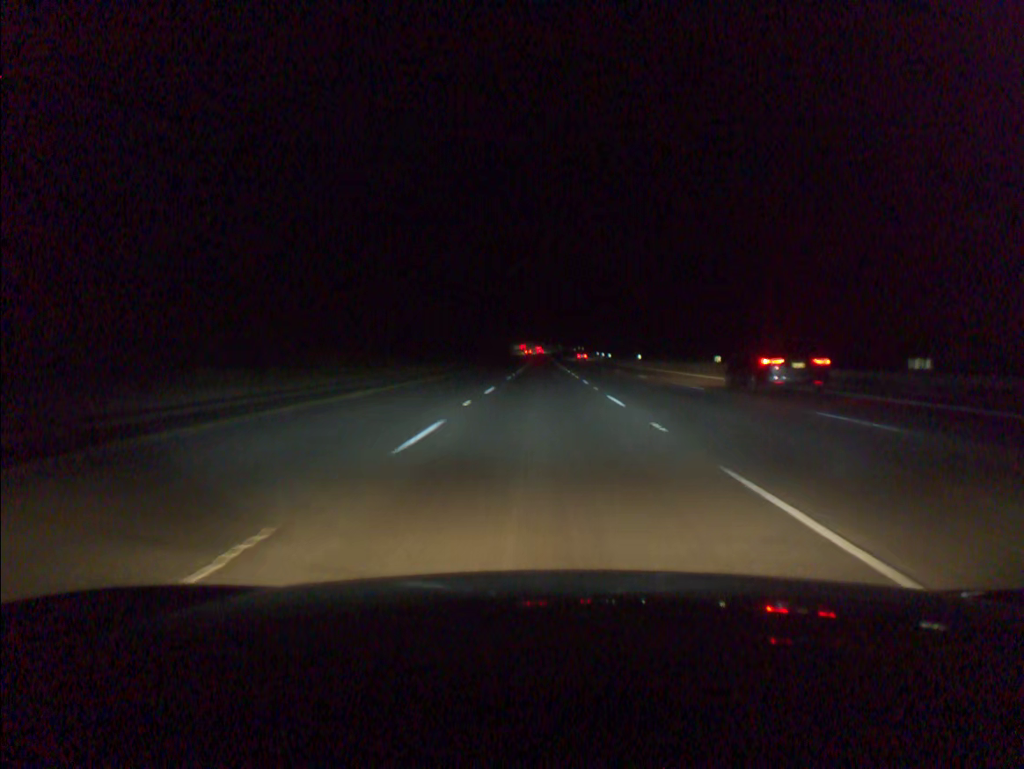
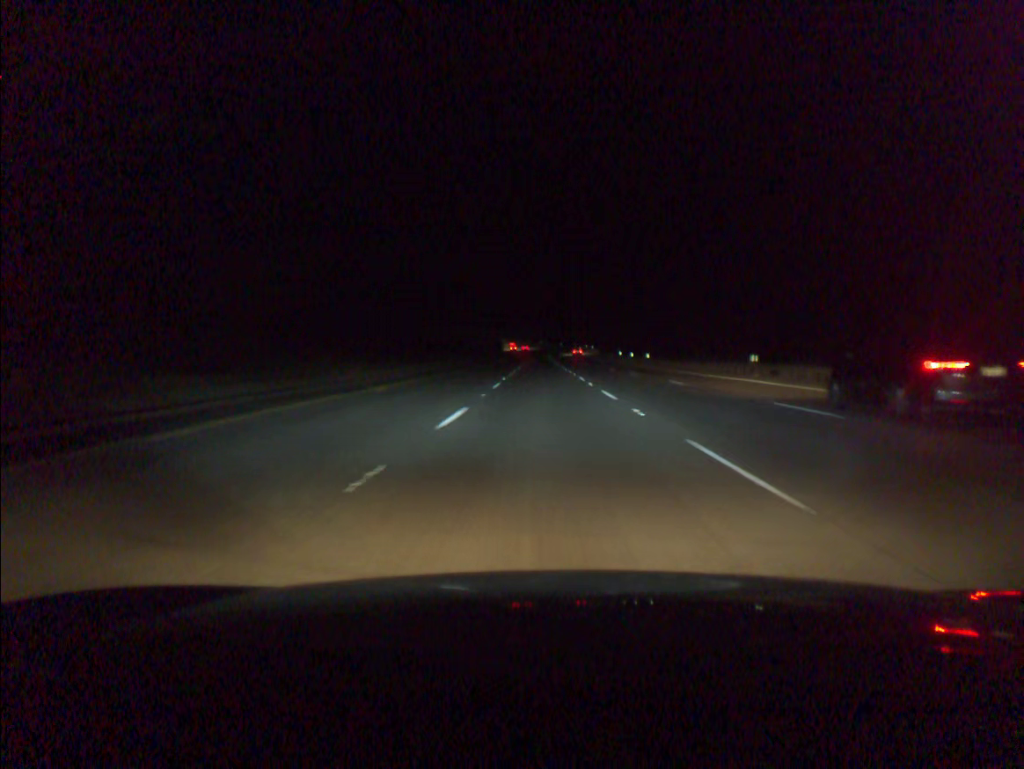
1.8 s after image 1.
(0.0, +55.5) m; 0°
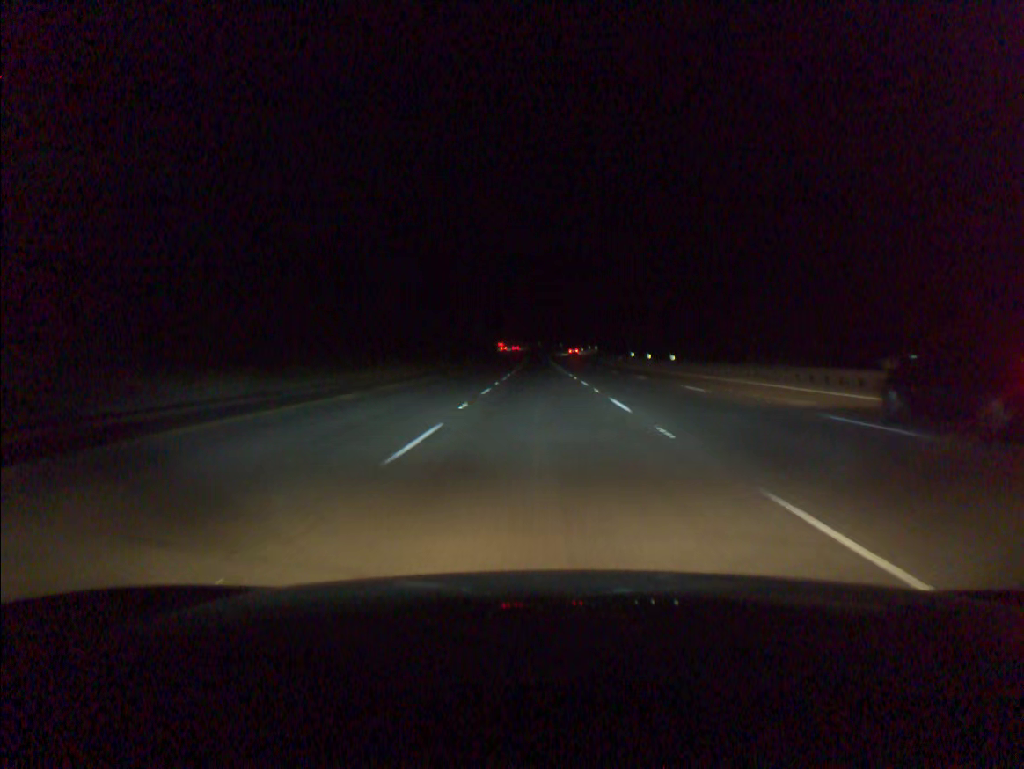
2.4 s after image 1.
(0.0, +18.5) m; 0°
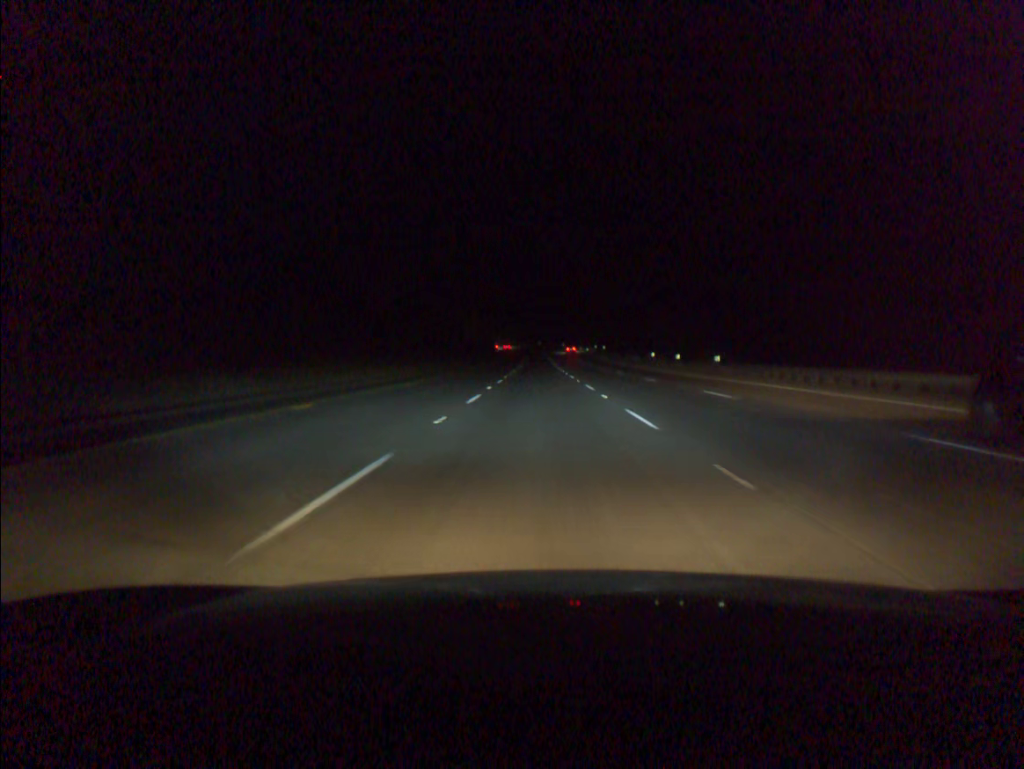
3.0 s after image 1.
(0.0, +18.5) m; 0°
